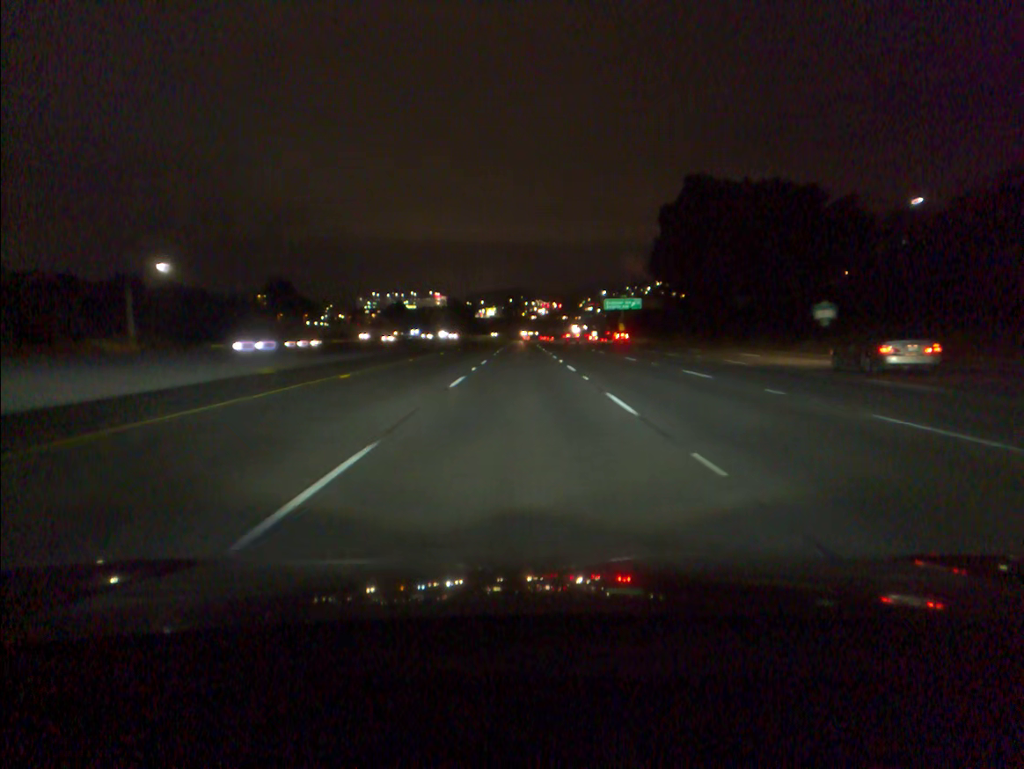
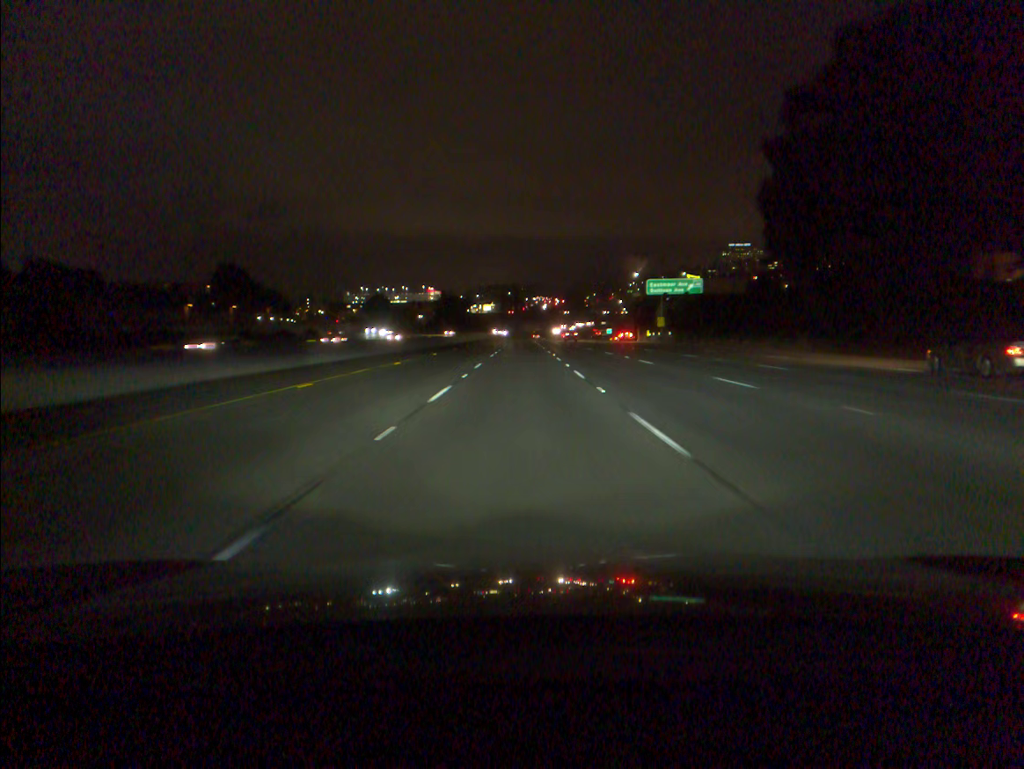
(0.0, +48.2) m; 0°
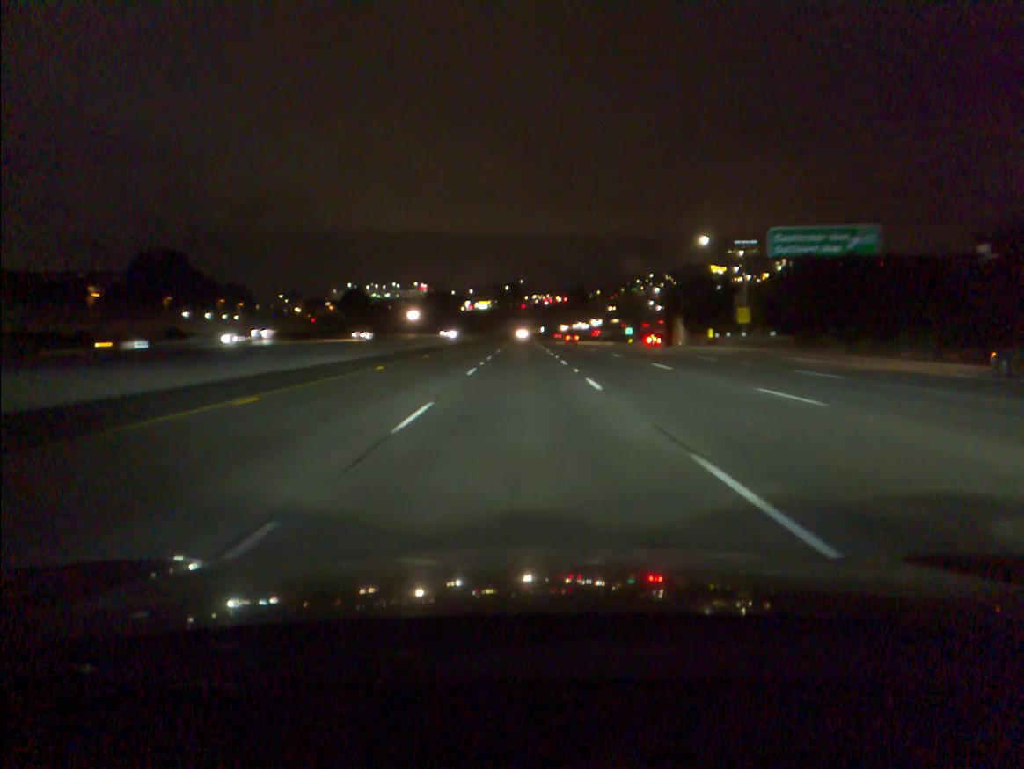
(0.0, +48.4) m; 0°
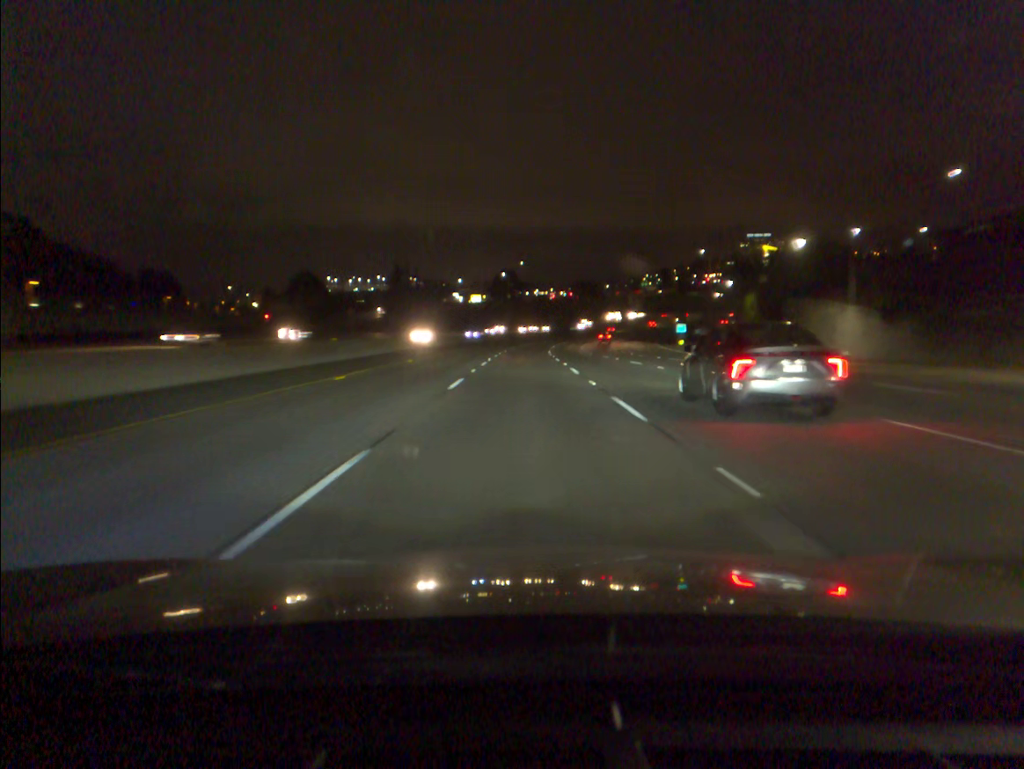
(0.0, +65.0) m; 0°
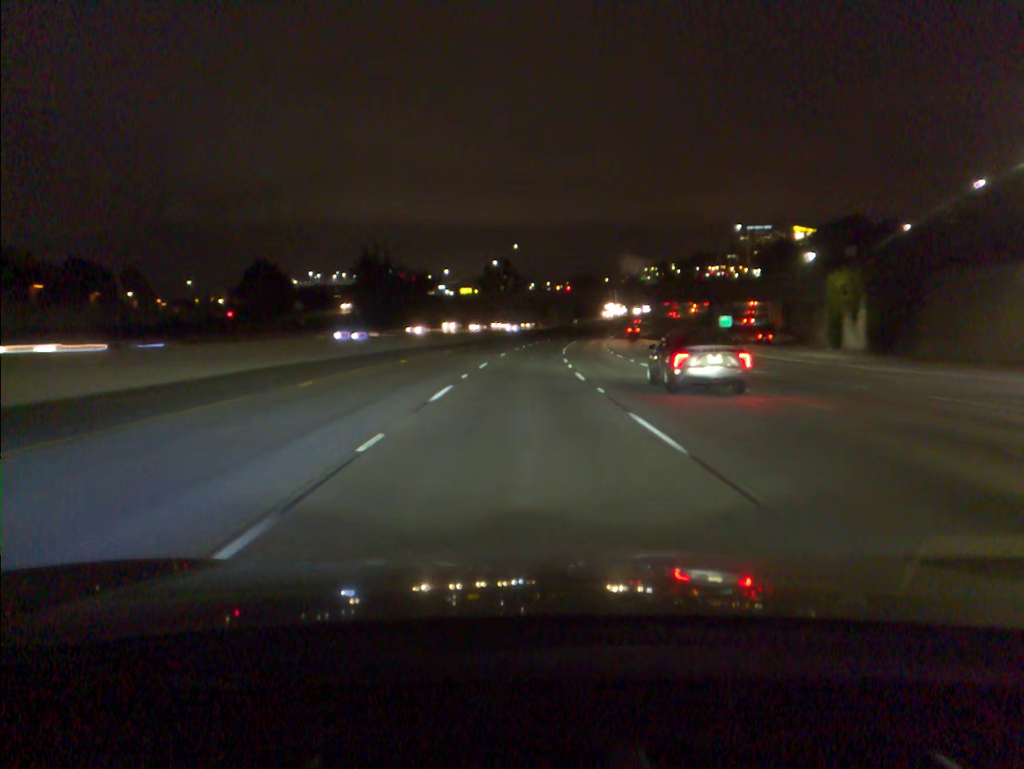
(0.0, +32.5) m; 0°
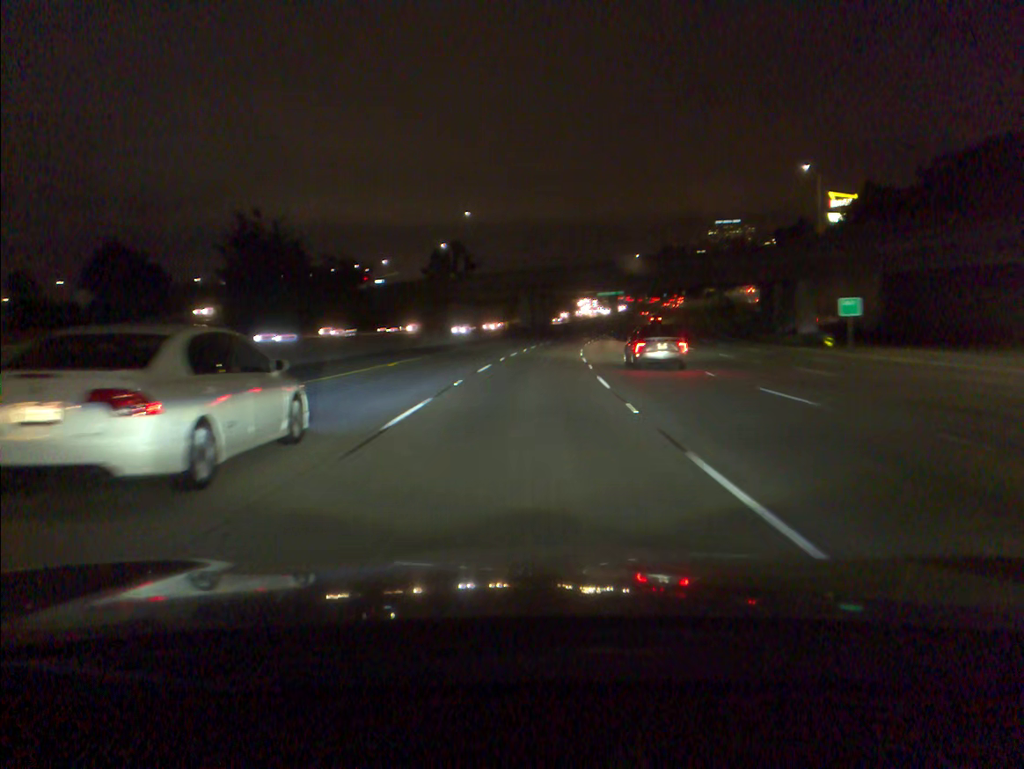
(+0.8, +48.7) m; +2°
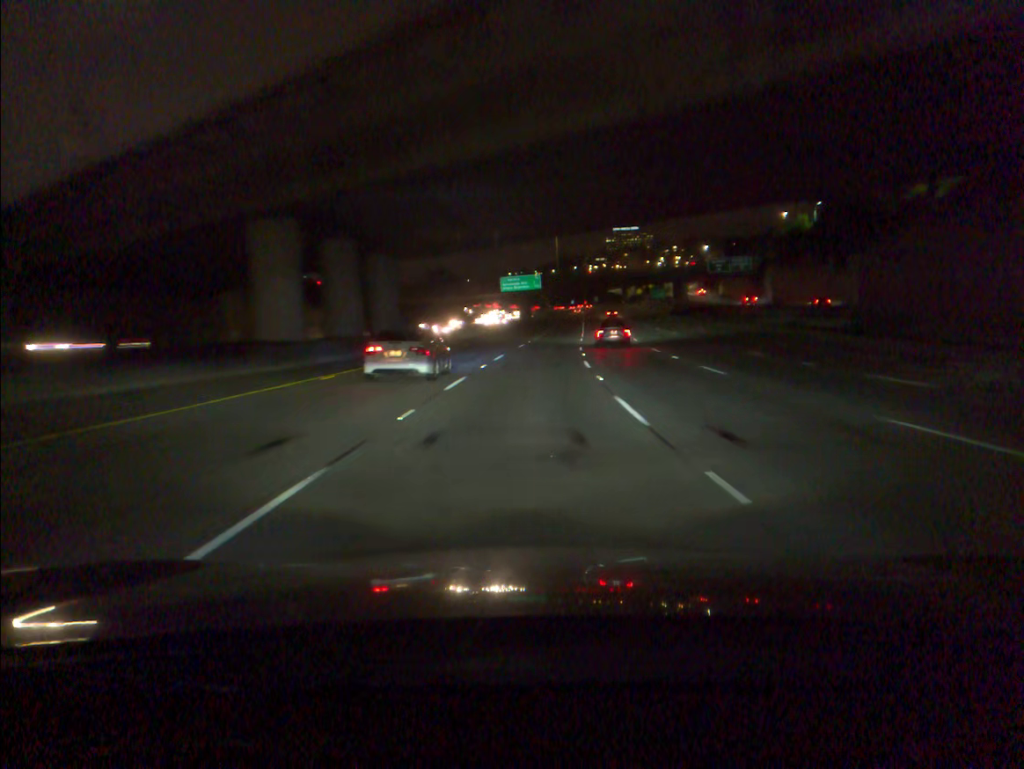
(+5.6, +80.5) m; +8°
